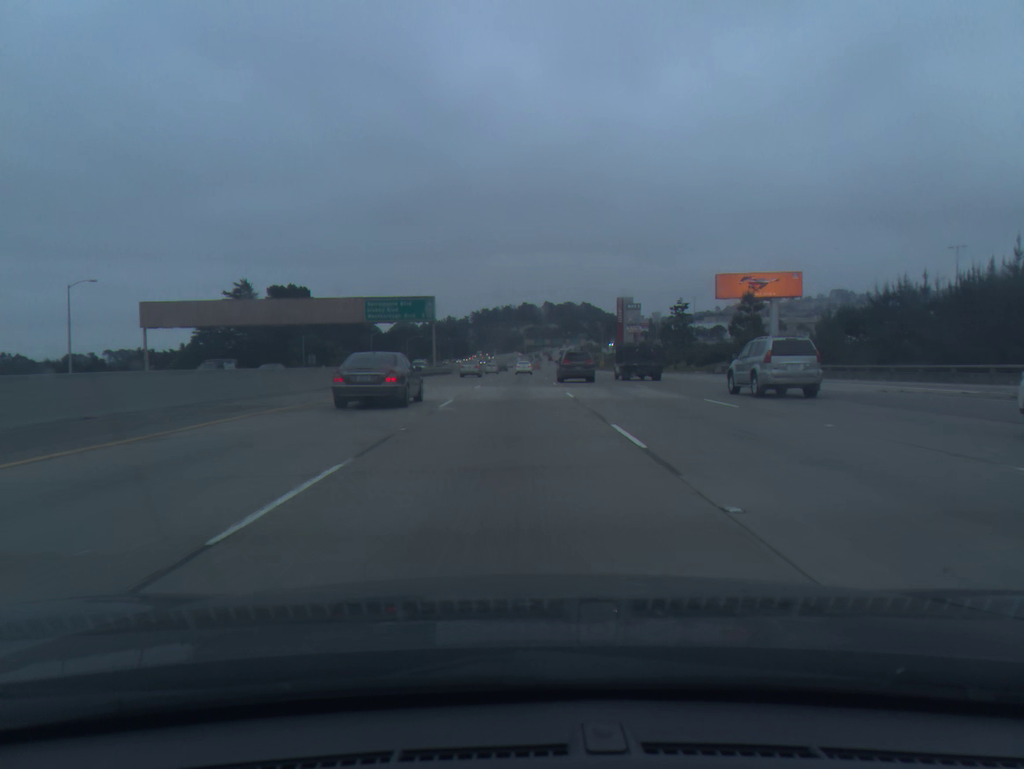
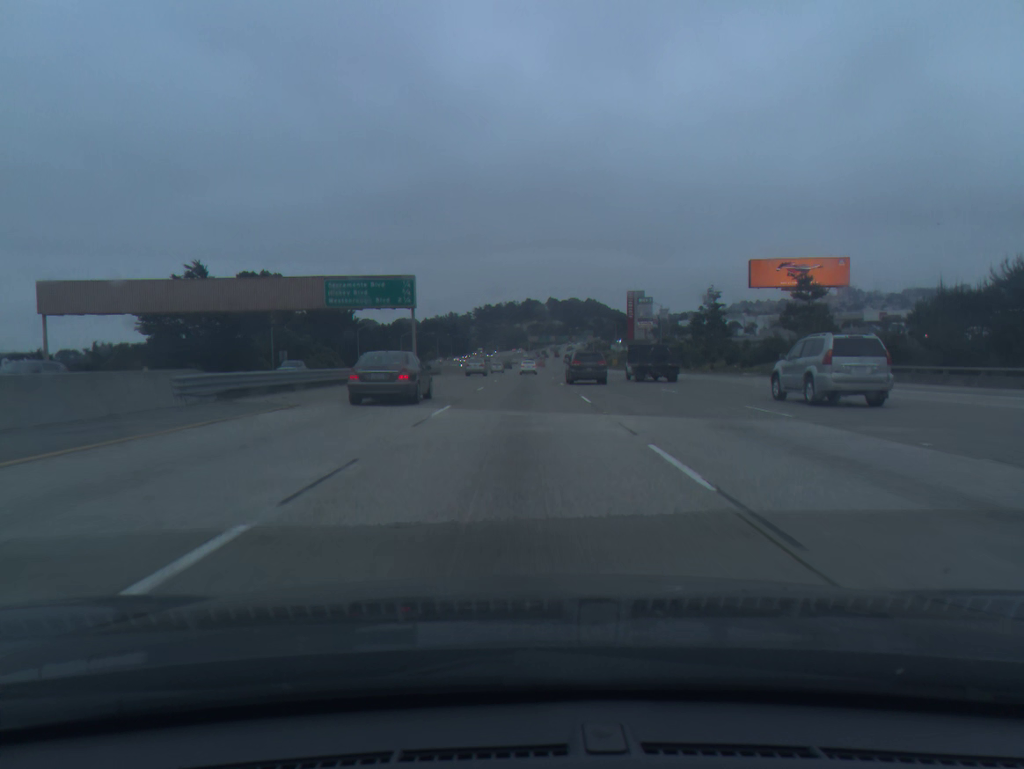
(-0.1, +17.9) m; 0°
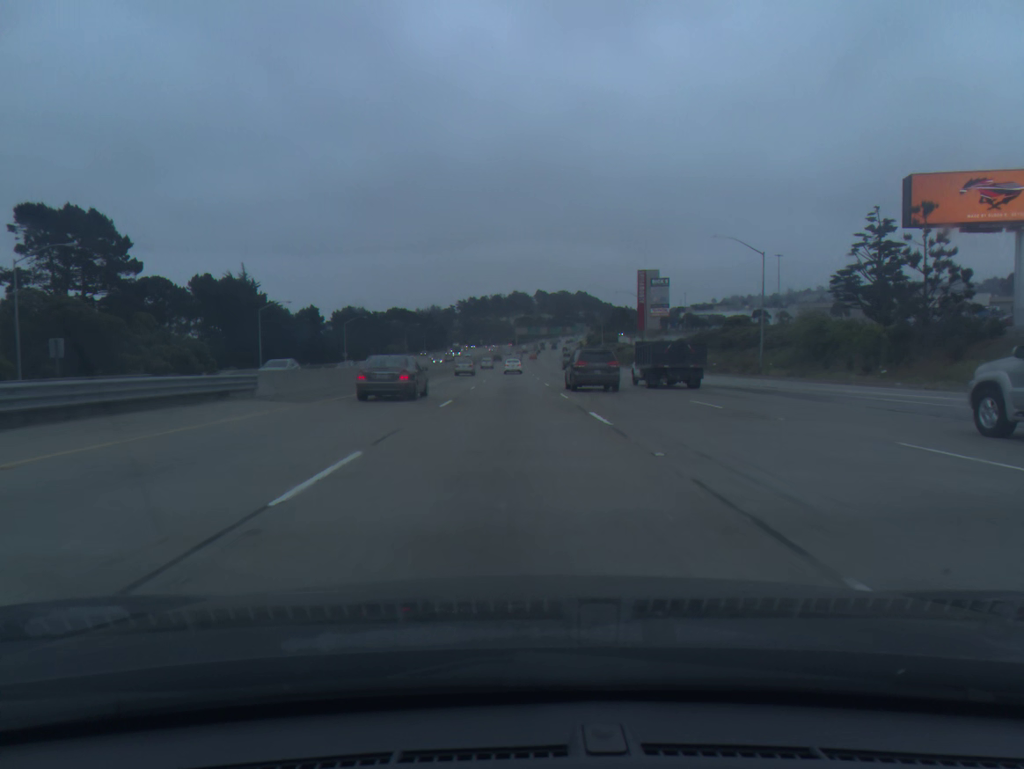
(+0.5, +54.1) m; +1°
